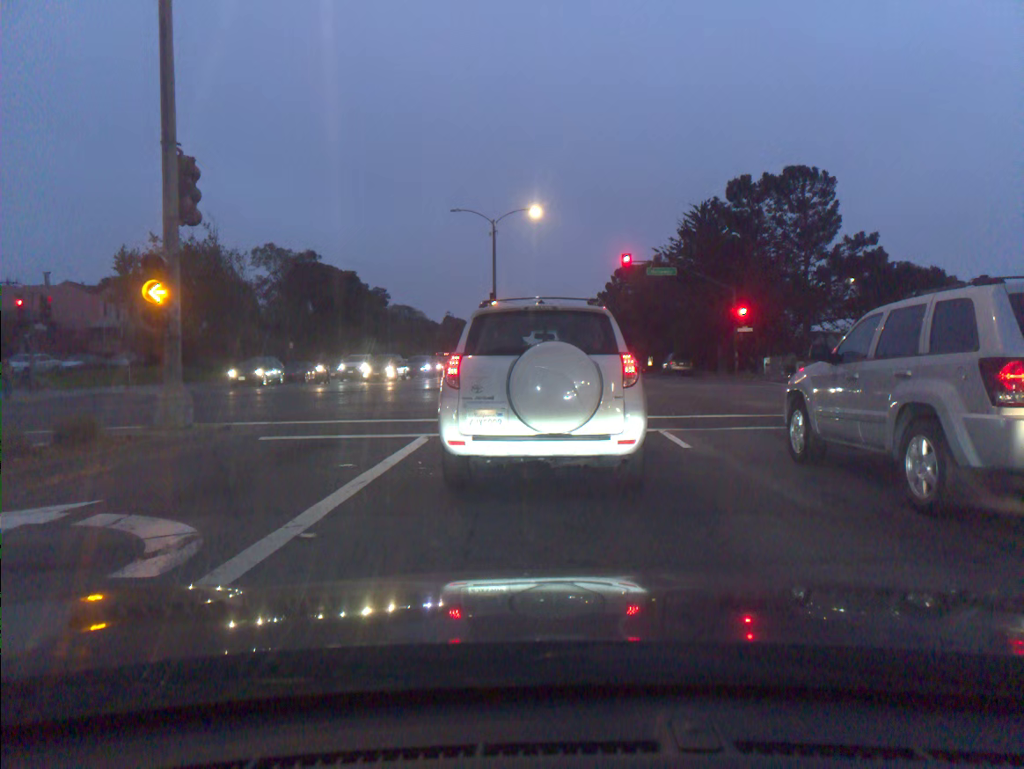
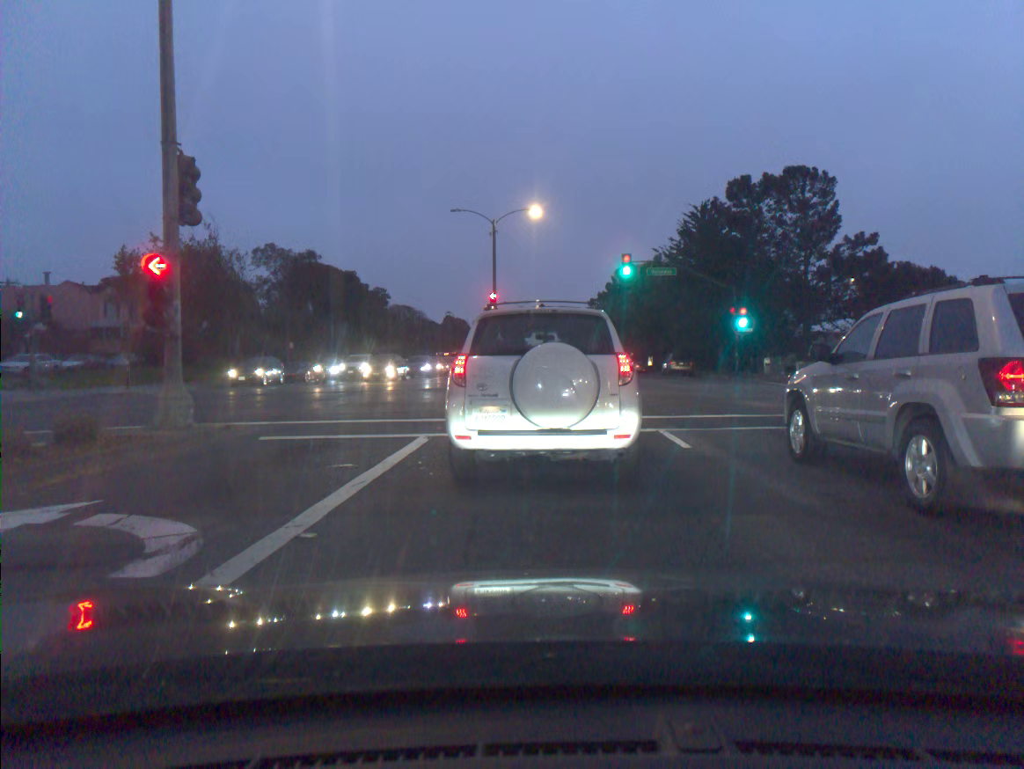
(0.0, 0.0) m; 0°
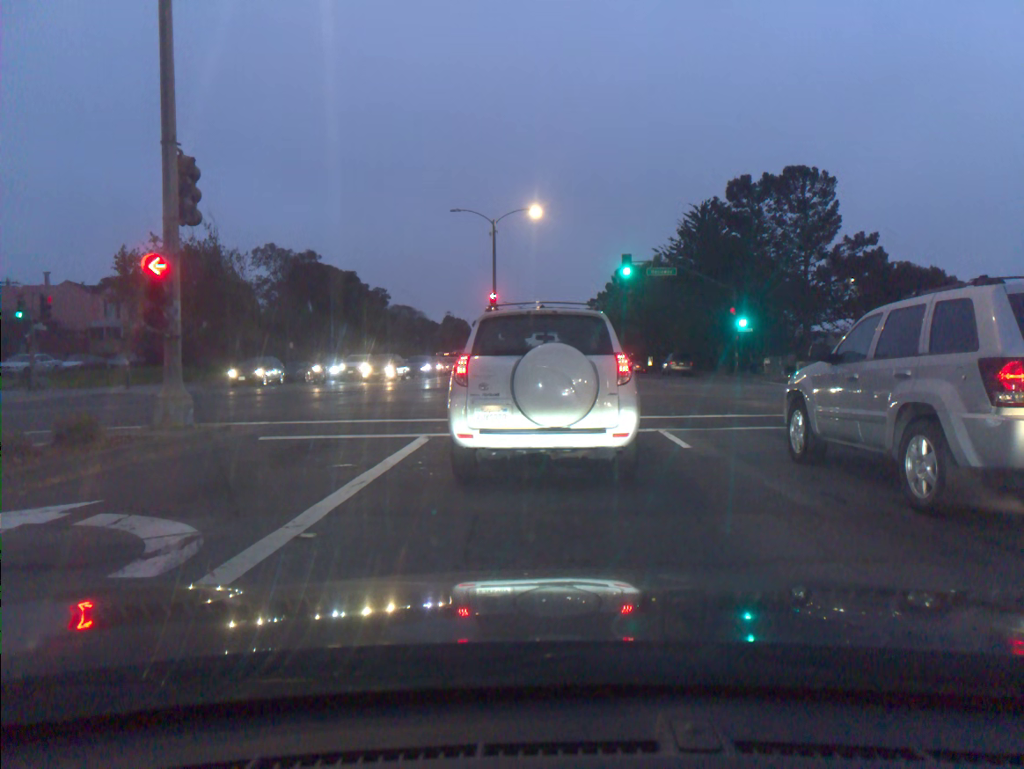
(0.0, 0.0) m; 0°
